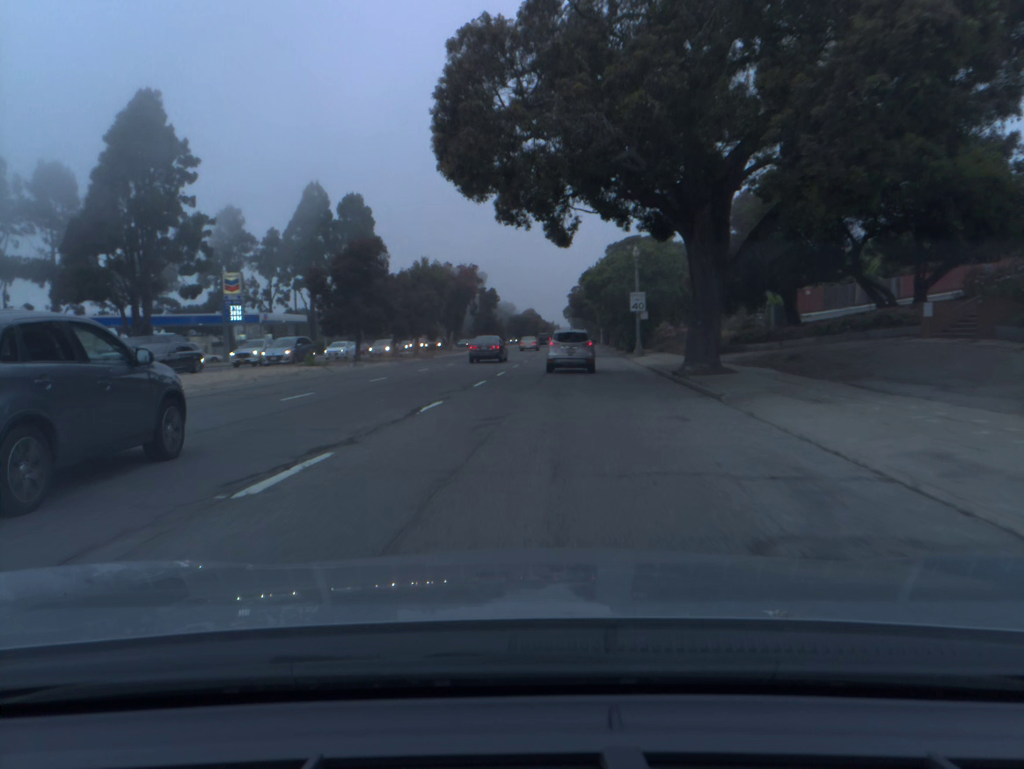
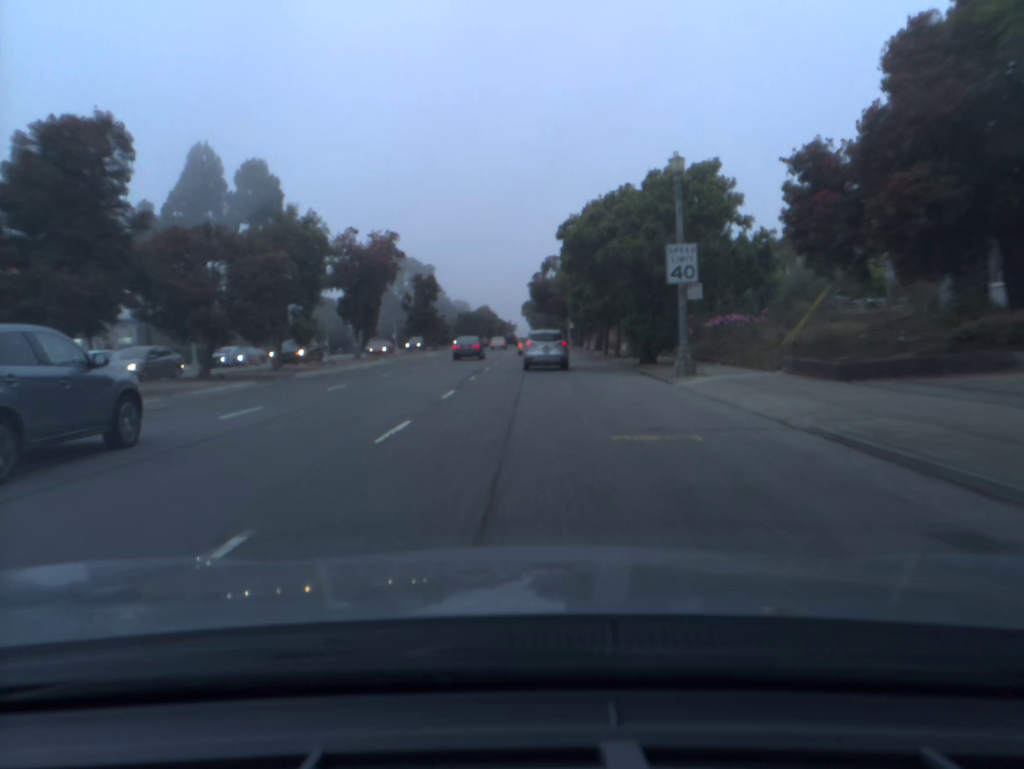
(+0.8, +25.0) m; +3°
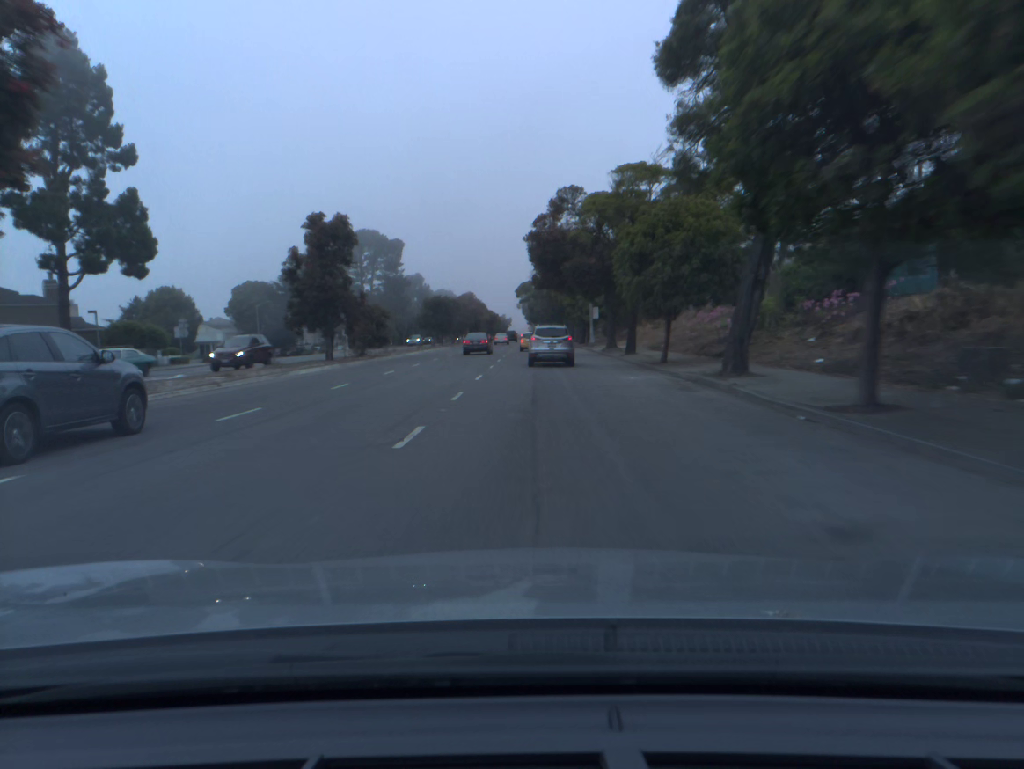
(+0.2, +37.6) m; 0°
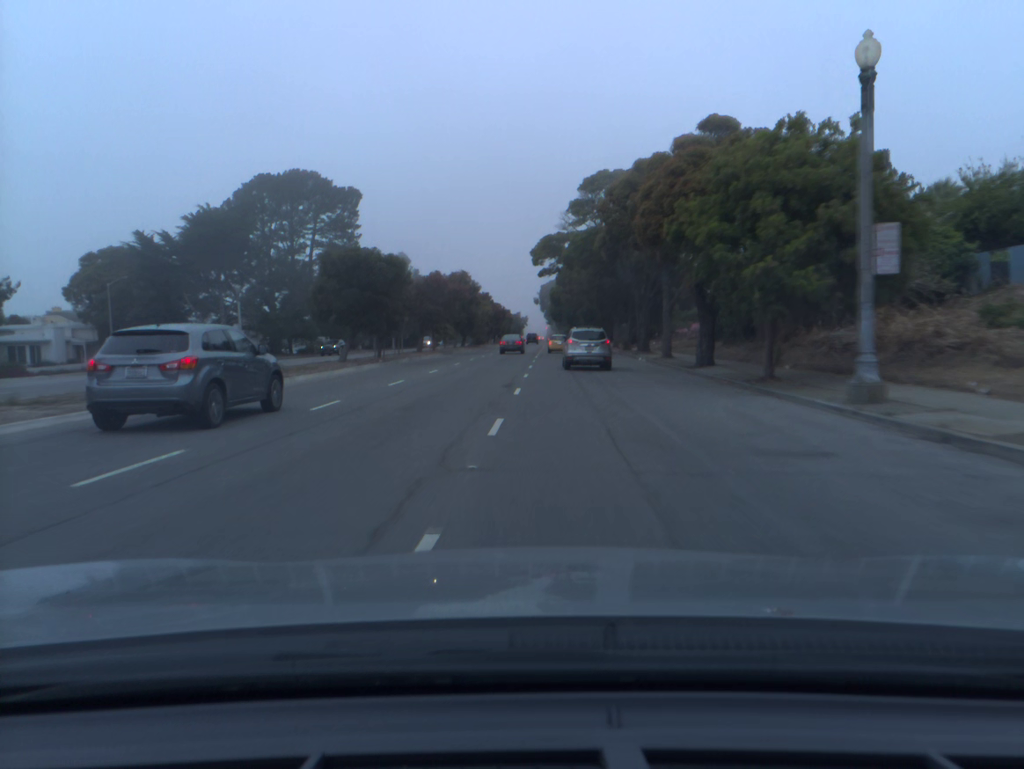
(-0.3, +49.8) m; -1°
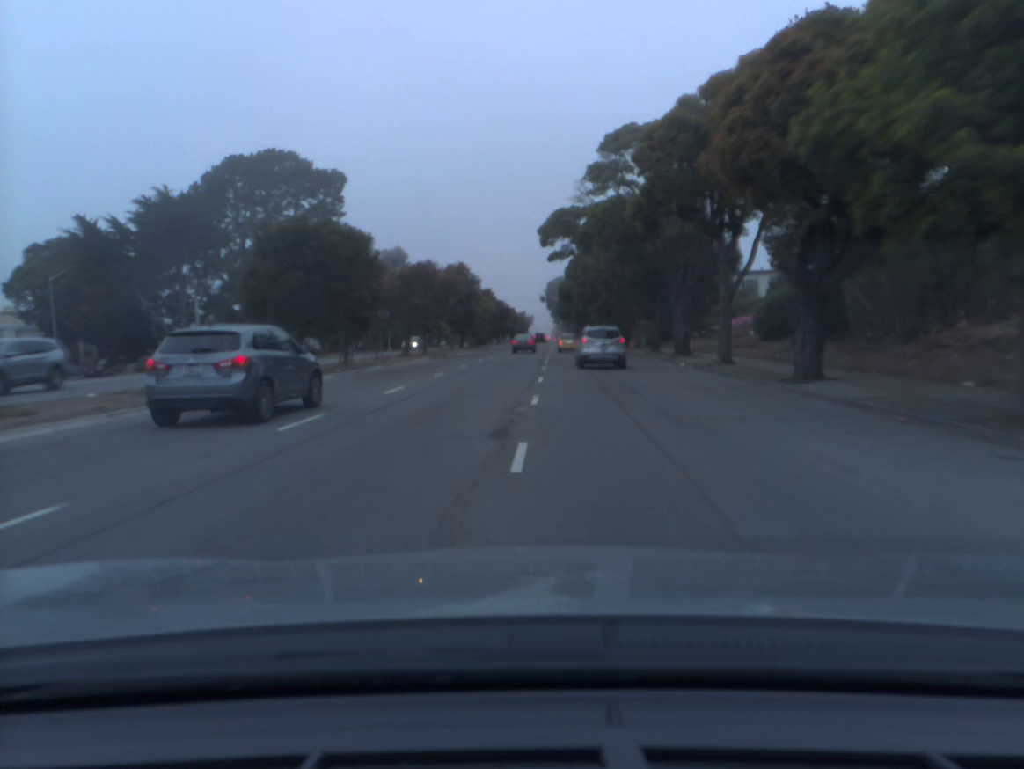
(0.0, +10.4) m; 0°
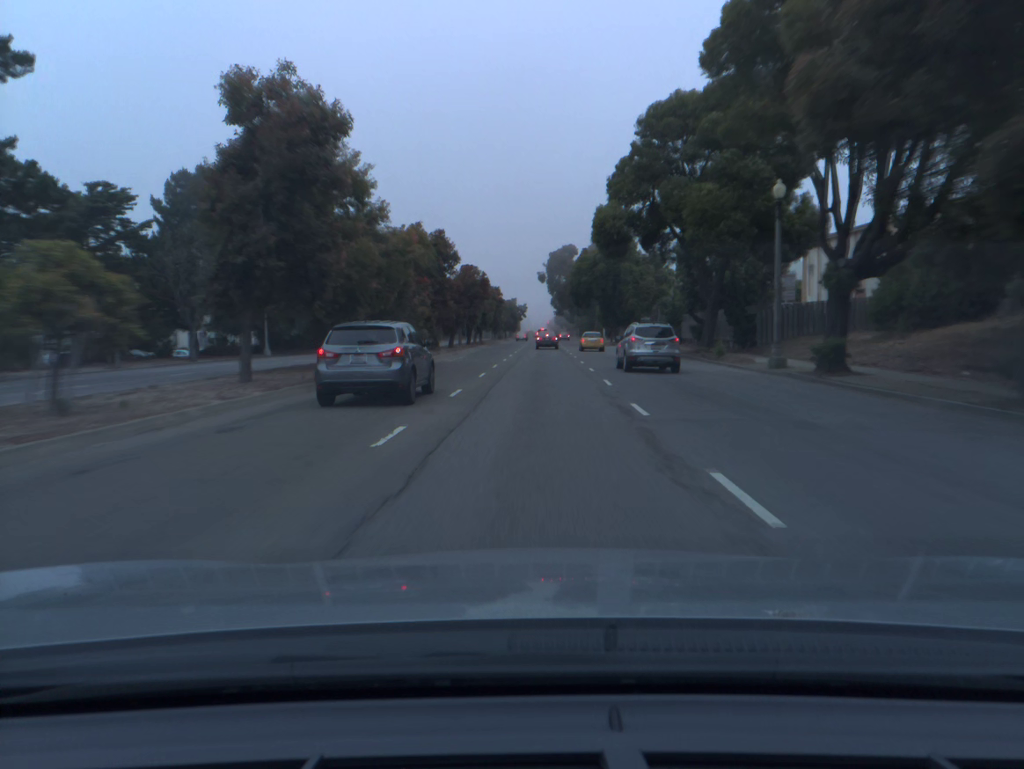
(0.0, +53.9) m; +1°
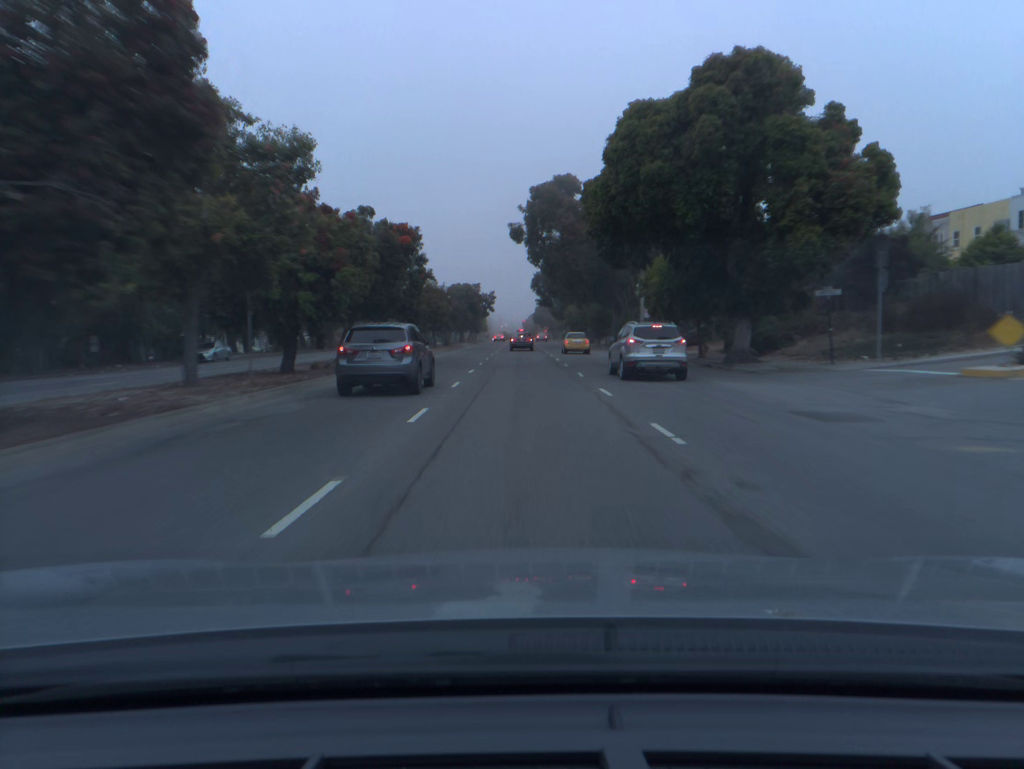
(+1.3, +54.8) m; +2°
